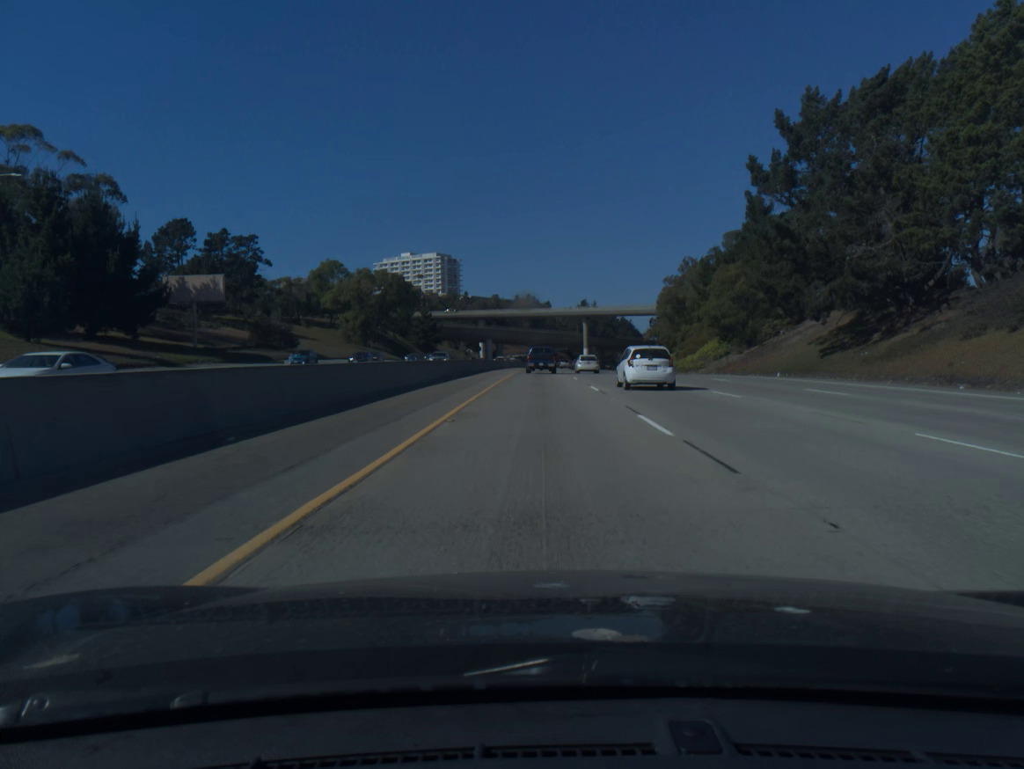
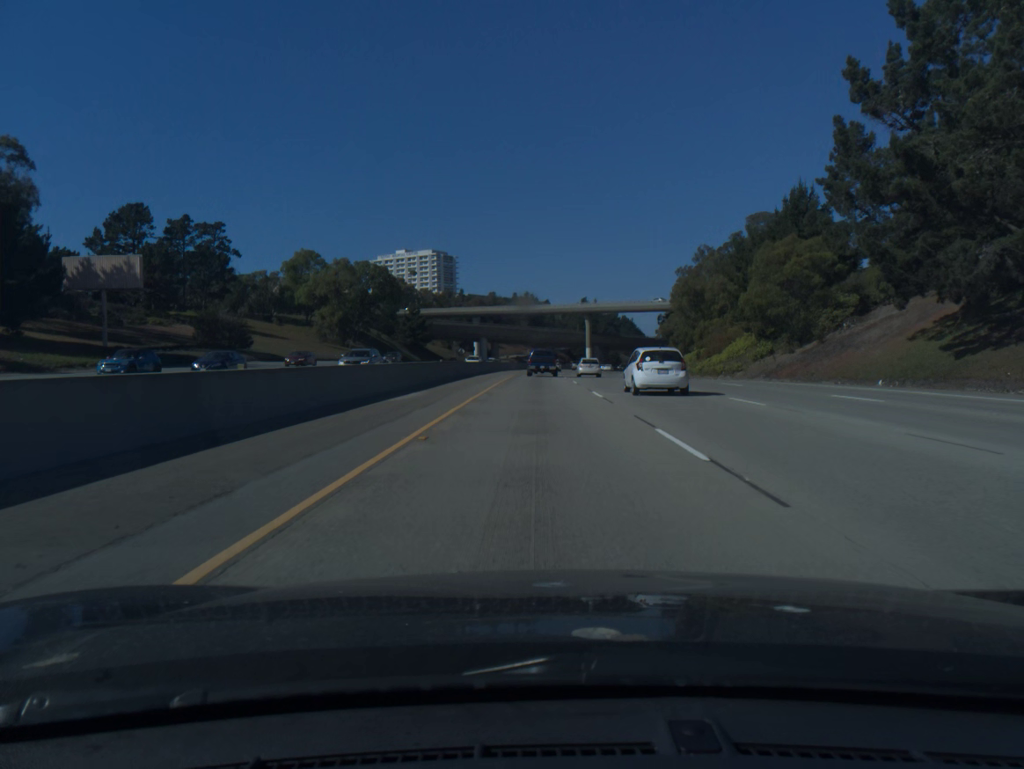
(0.0, +17.3) m; 0°
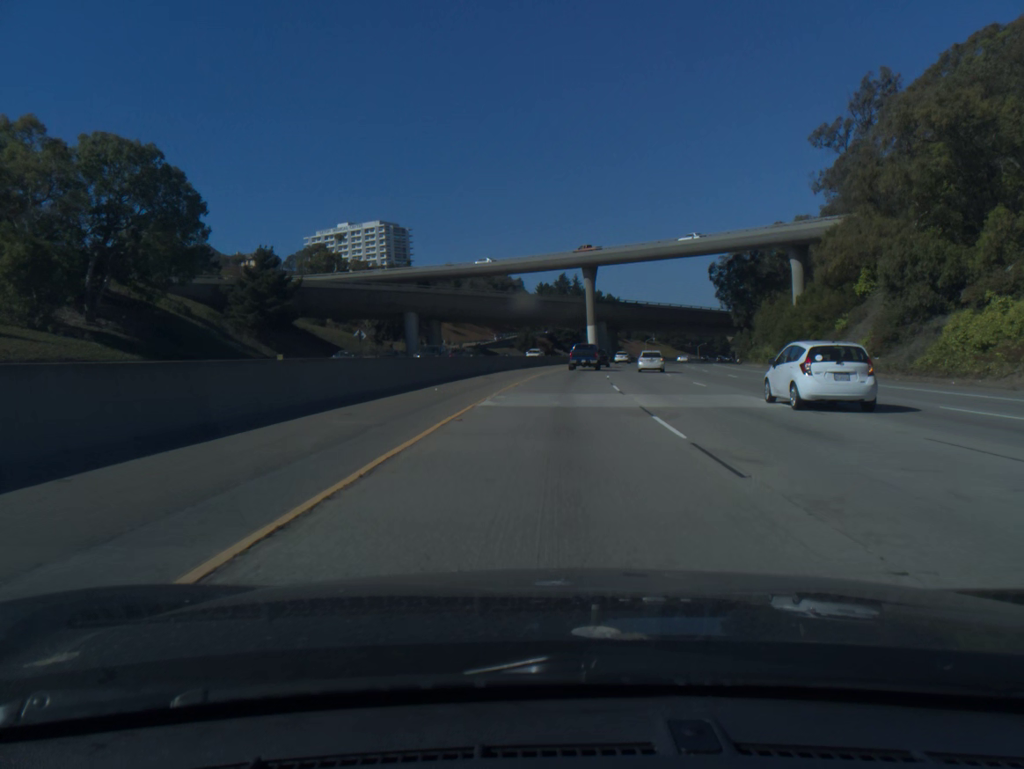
(+0.1, +85.1) m; +2°
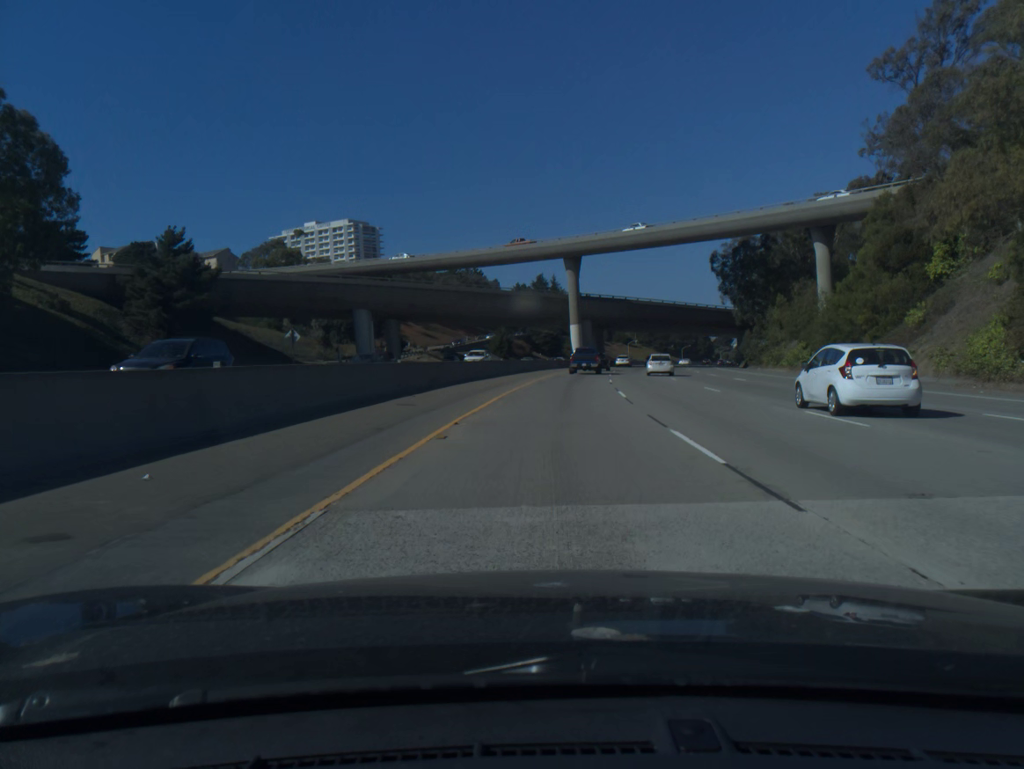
(+0.2, +16.9) m; +2°
